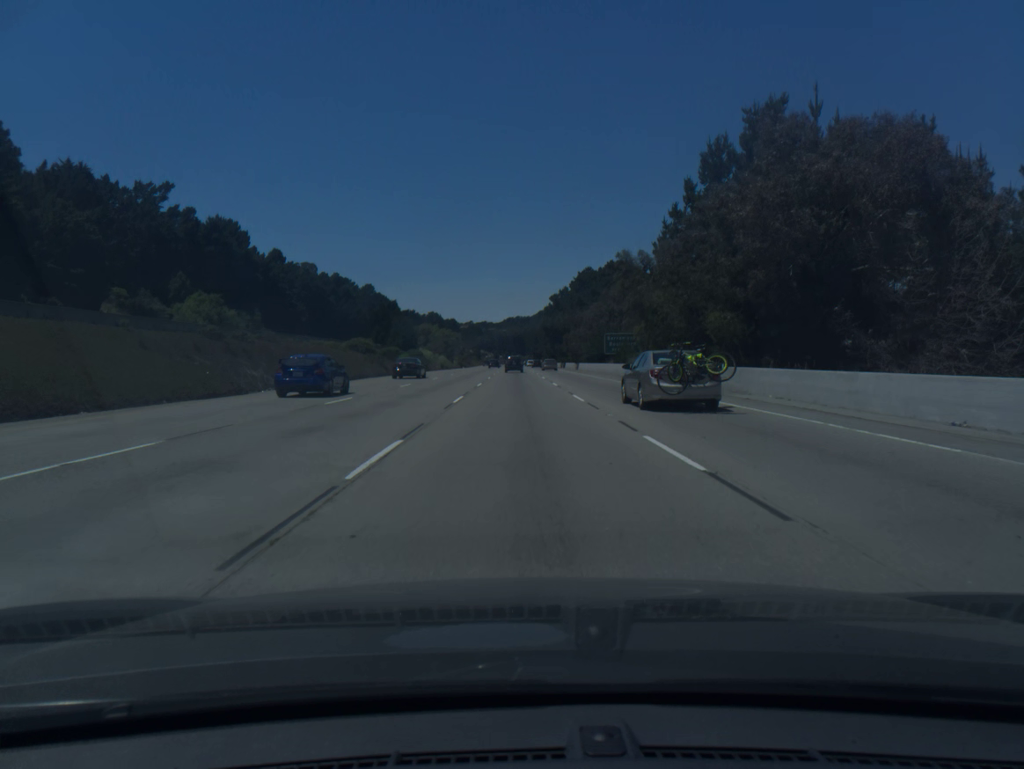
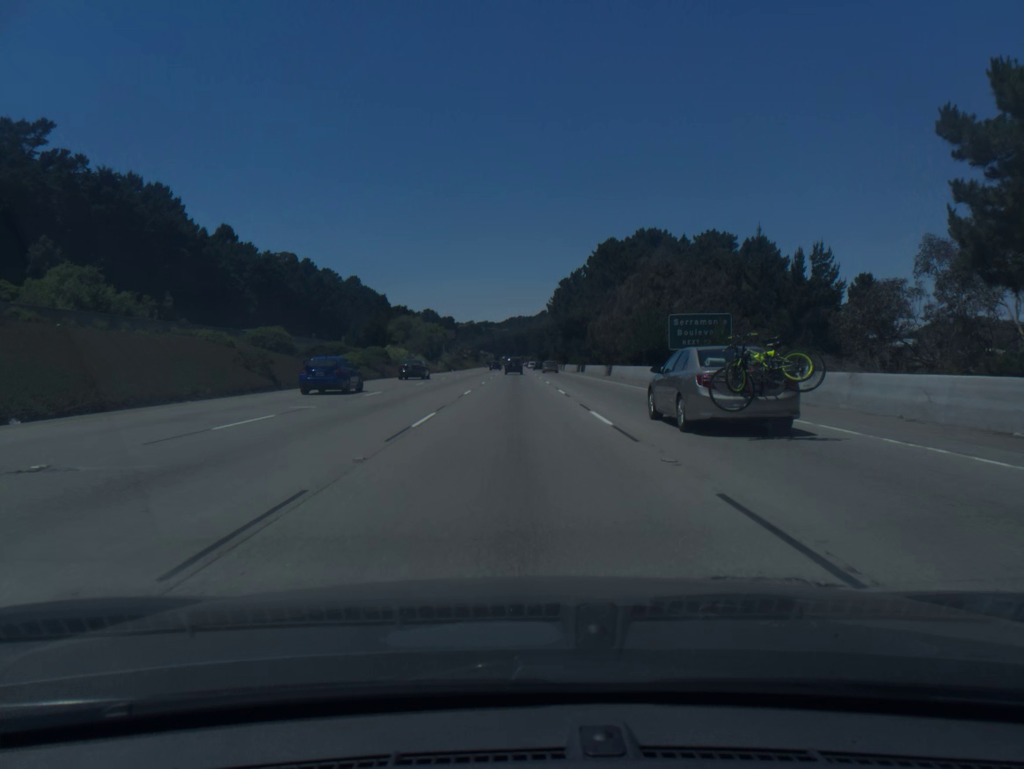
(0.0, +37.2) m; 0°
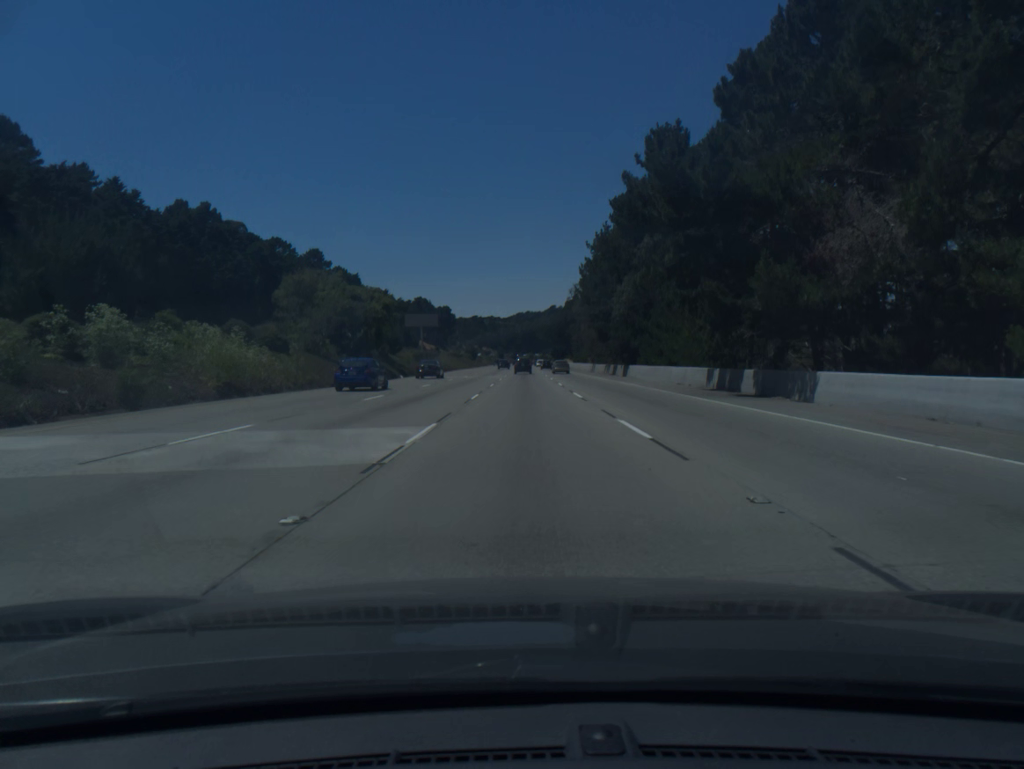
(-0.4, +75.4) m; -1°
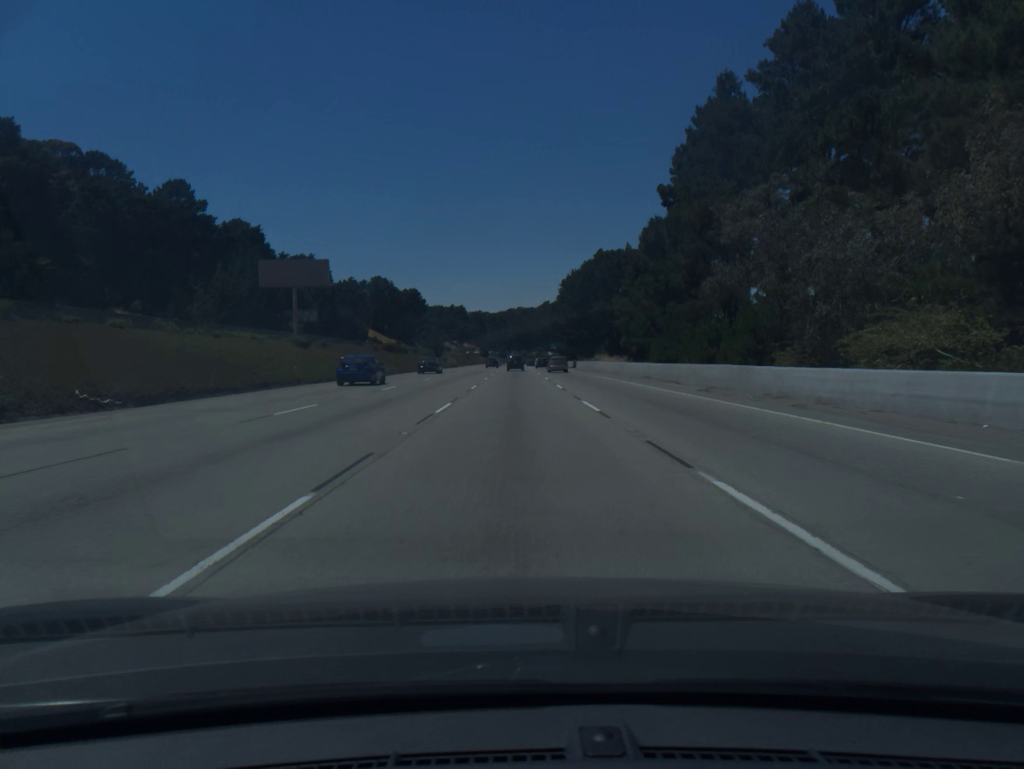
(+0.7, +96.0) m; +1°
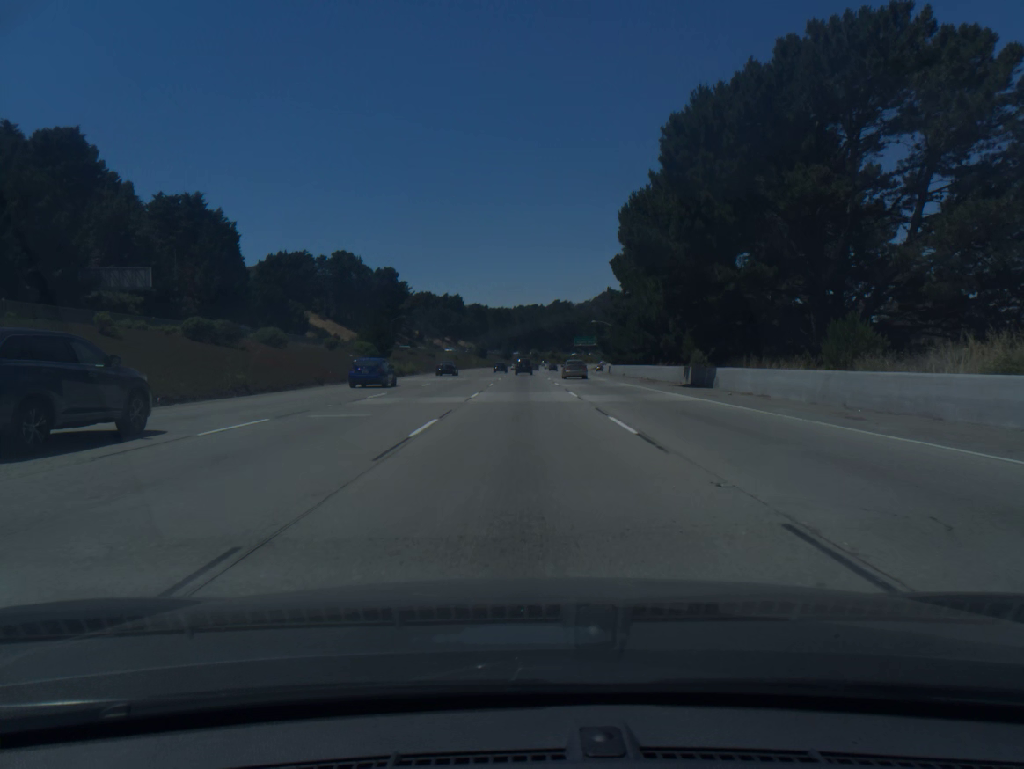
(-0.5, +77.9) m; -1°
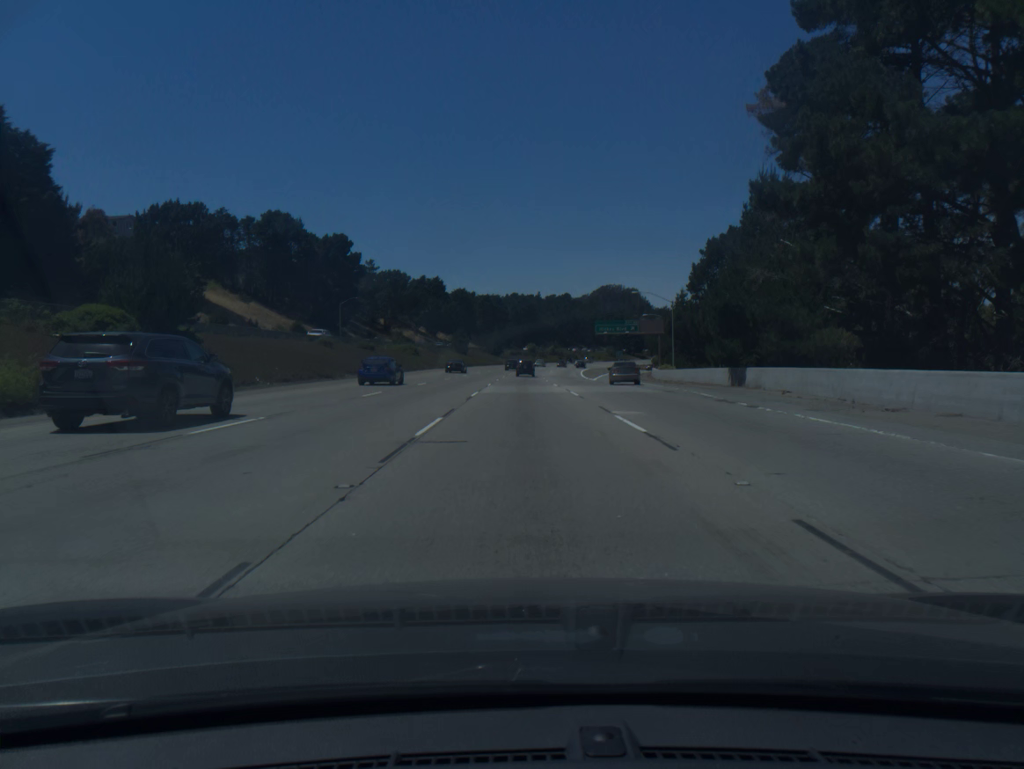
(+0.1, +58.8) m; 0°
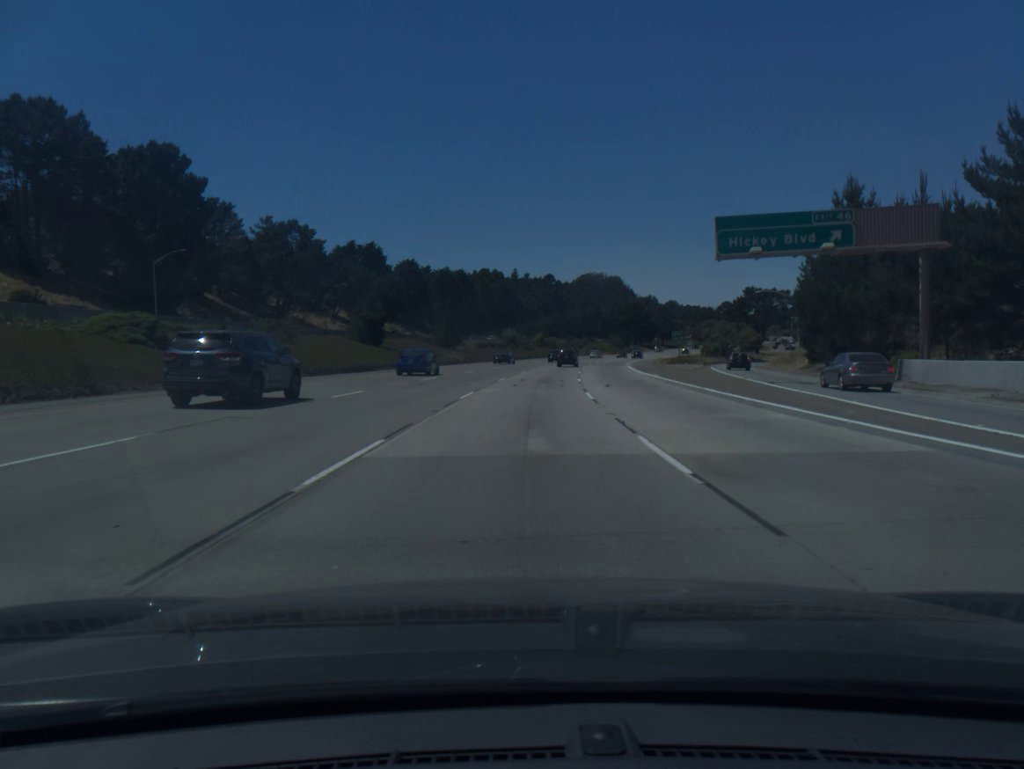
(+0.7, +78.0) m; +2°
